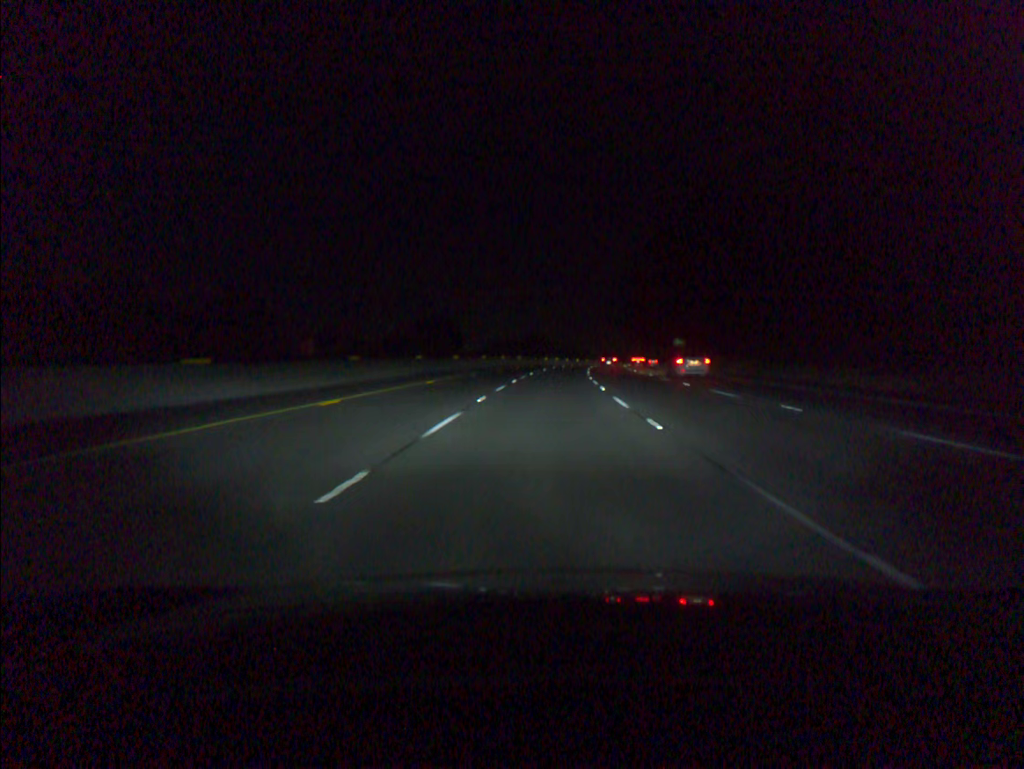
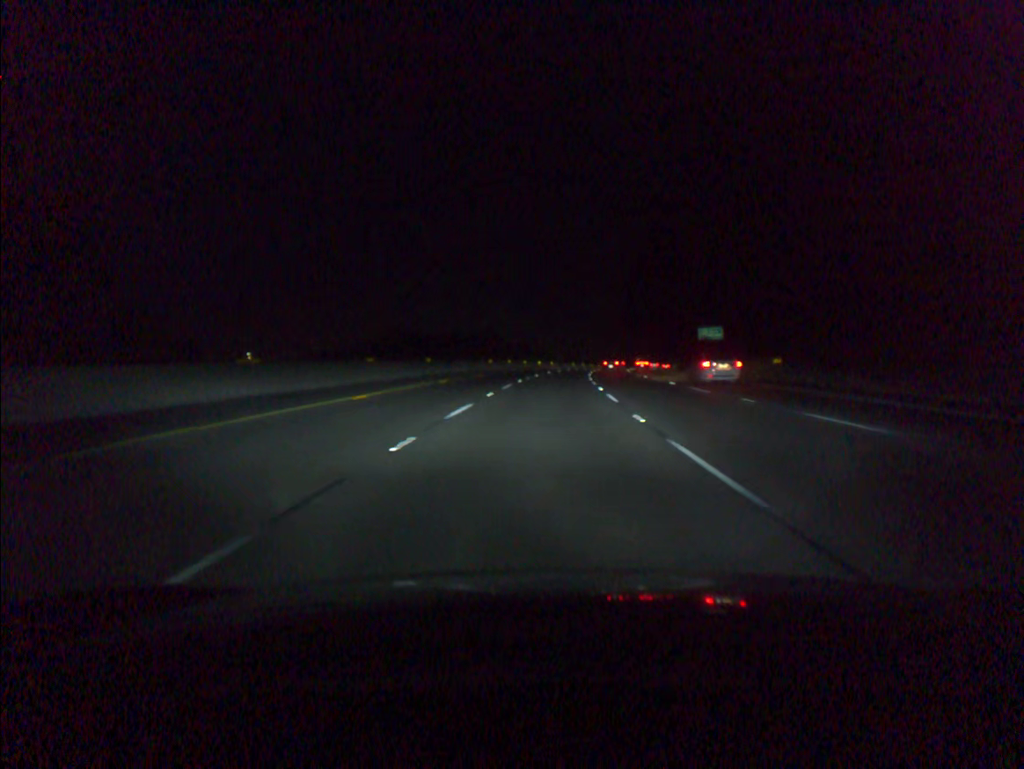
(+1.6, +54.8) m; +3°
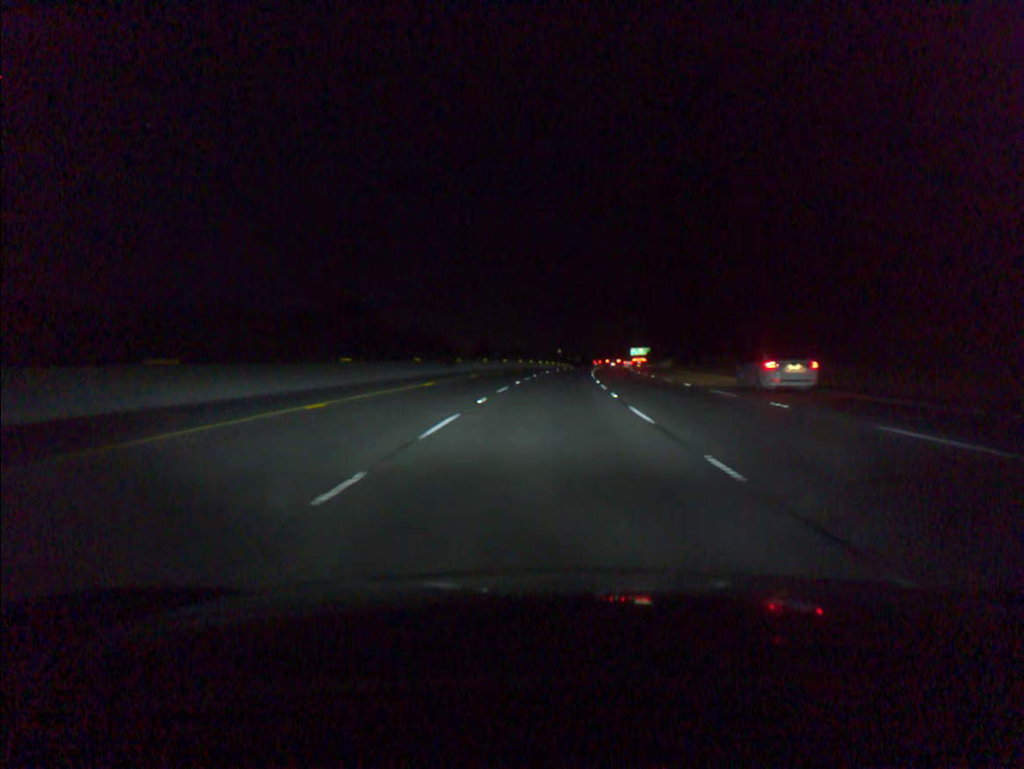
(+4.5, +91.4) m; +6°
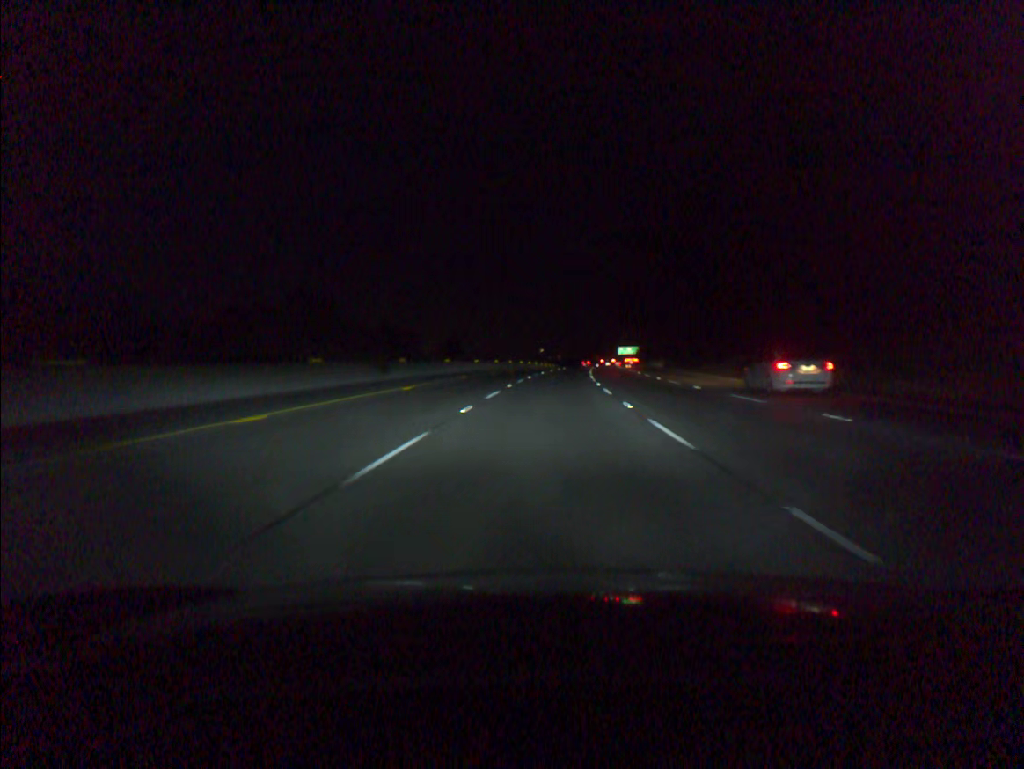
(+0.2, +18.4) m; +1°
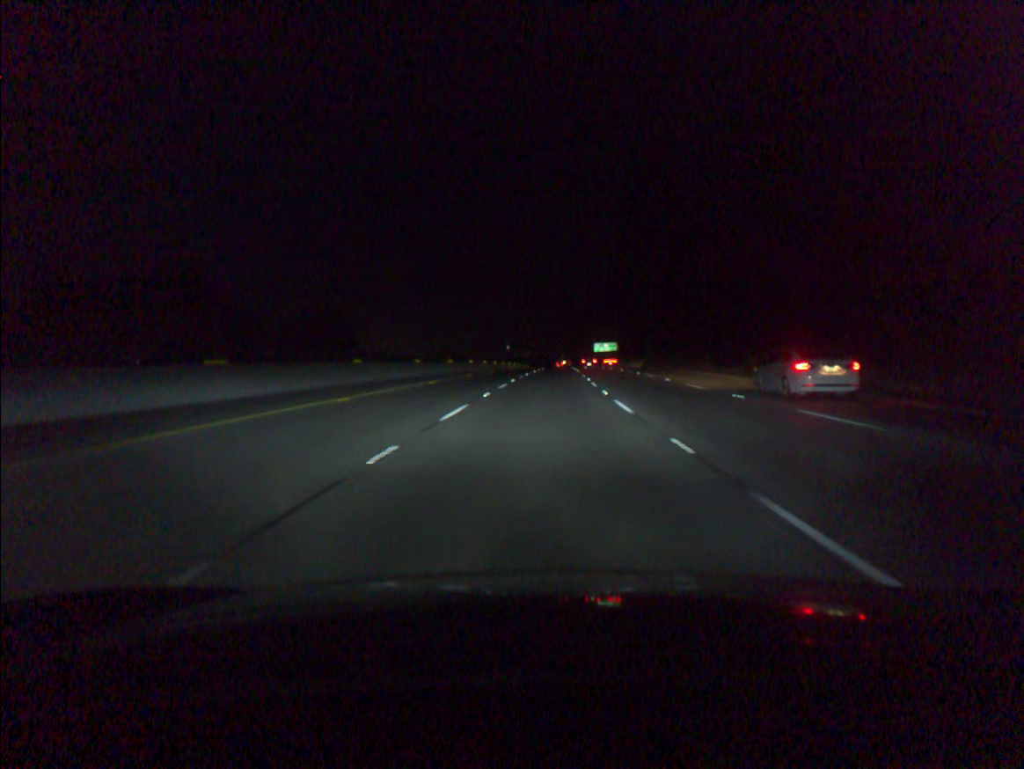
(+0.8, +36.8) m; +2°
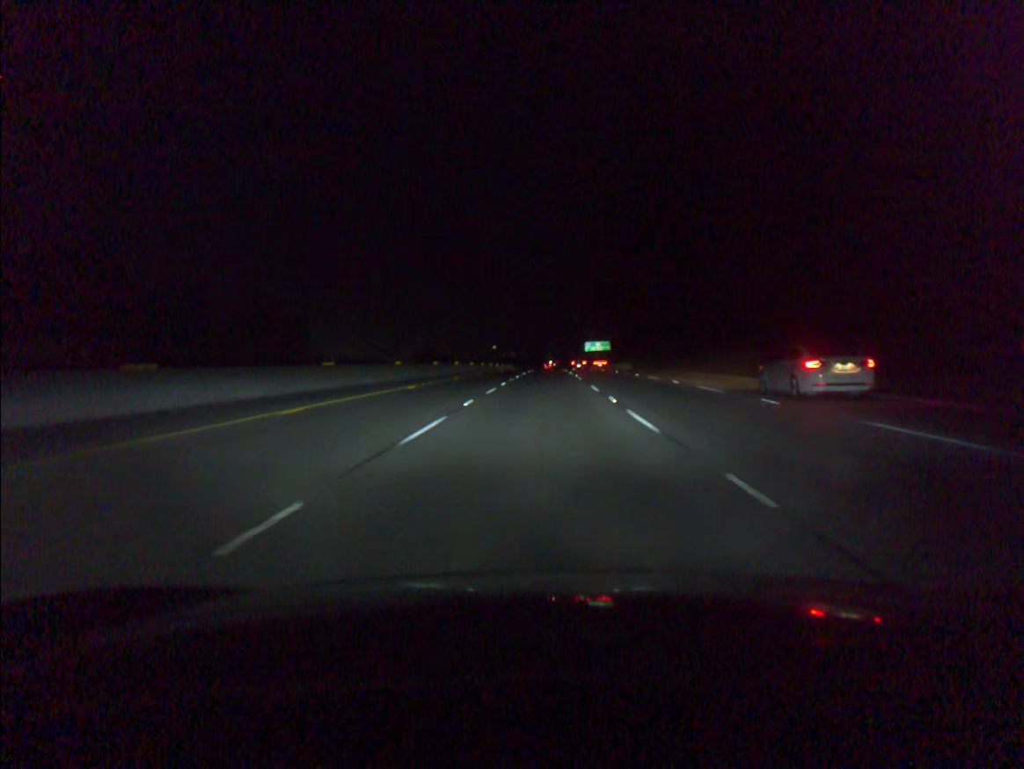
(+0.2, +18.4) m; +1°
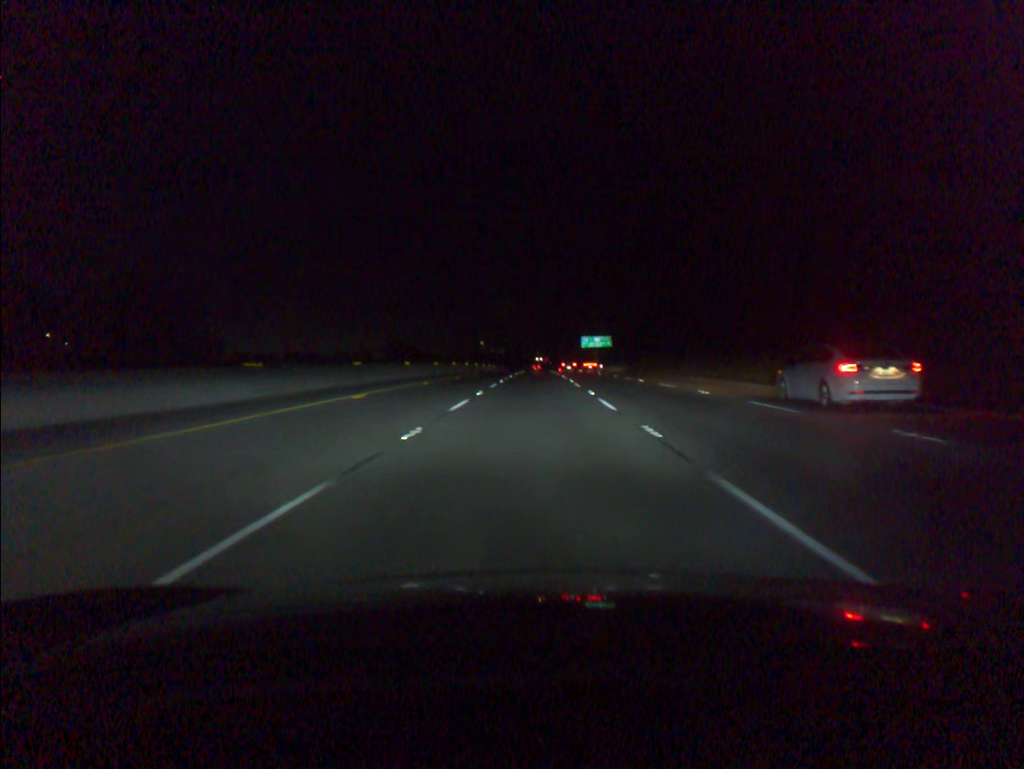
(+0.3, +36.9) m; +1°
